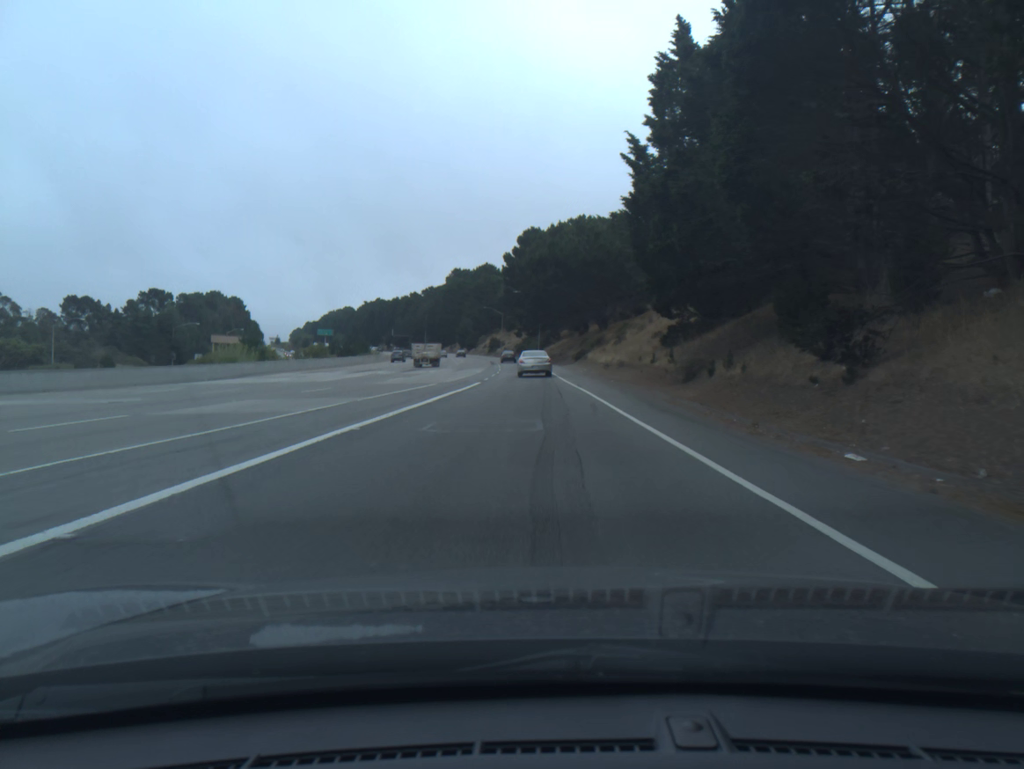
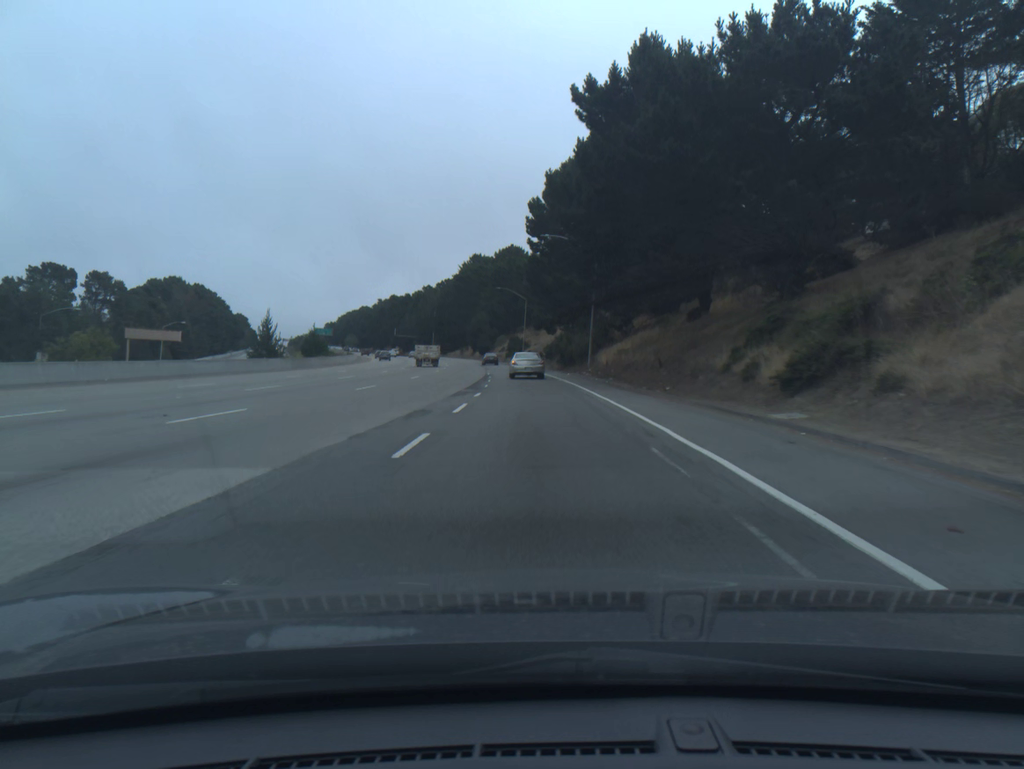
(-1.3, +59.0) m; -2°
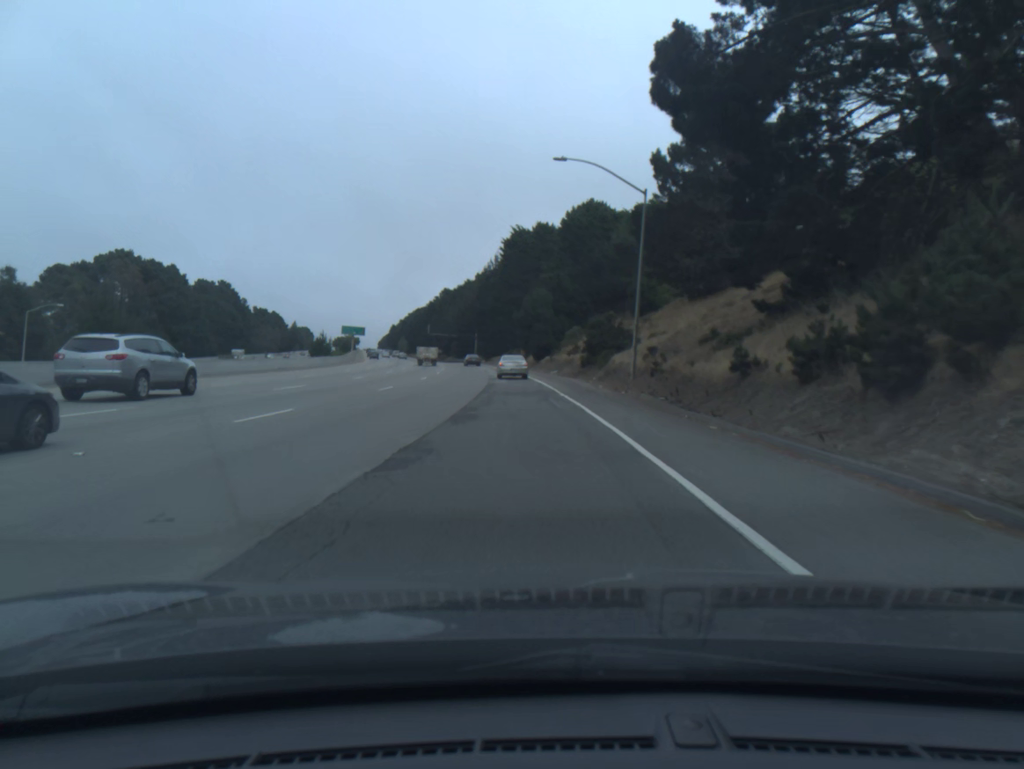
(-3.1, +72.9) m; -6°
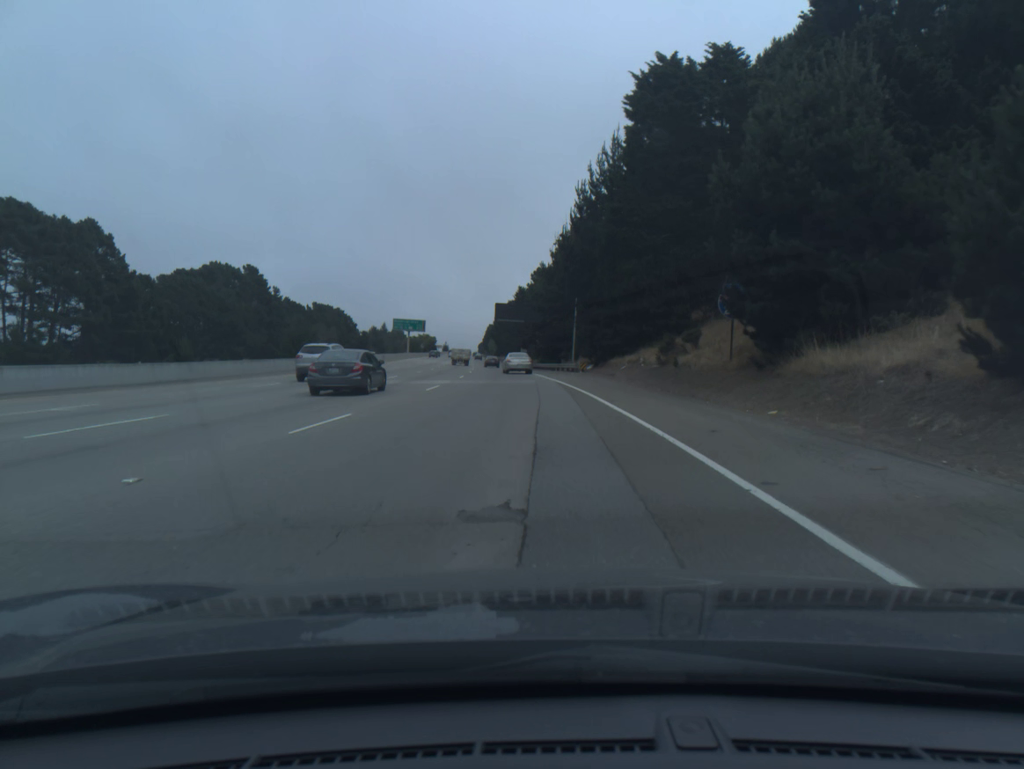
(-4.9, +76.0) m; -8°
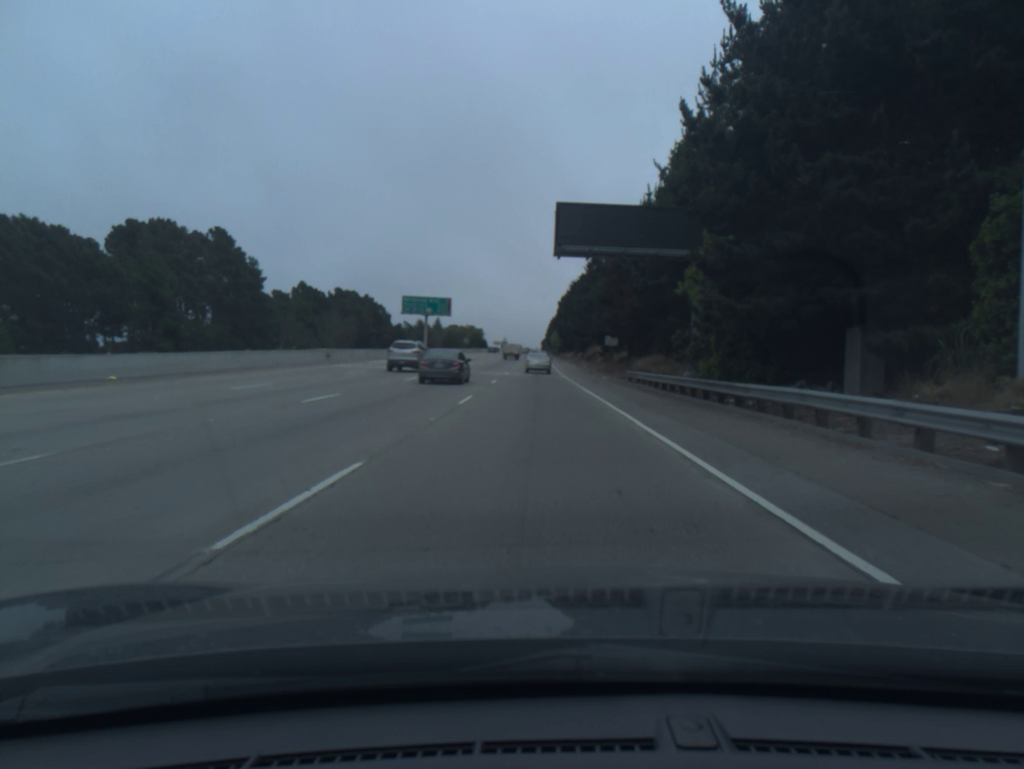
(-3.5, +65.9) m; -5°
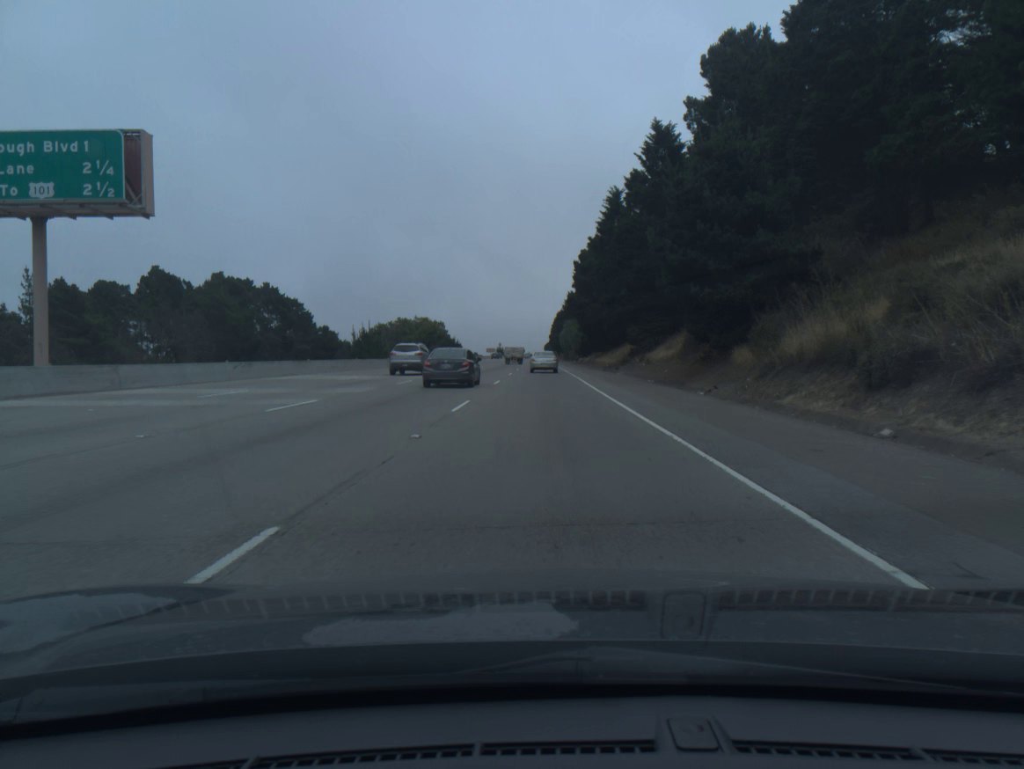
(-0.5, +90.7) m; 0°
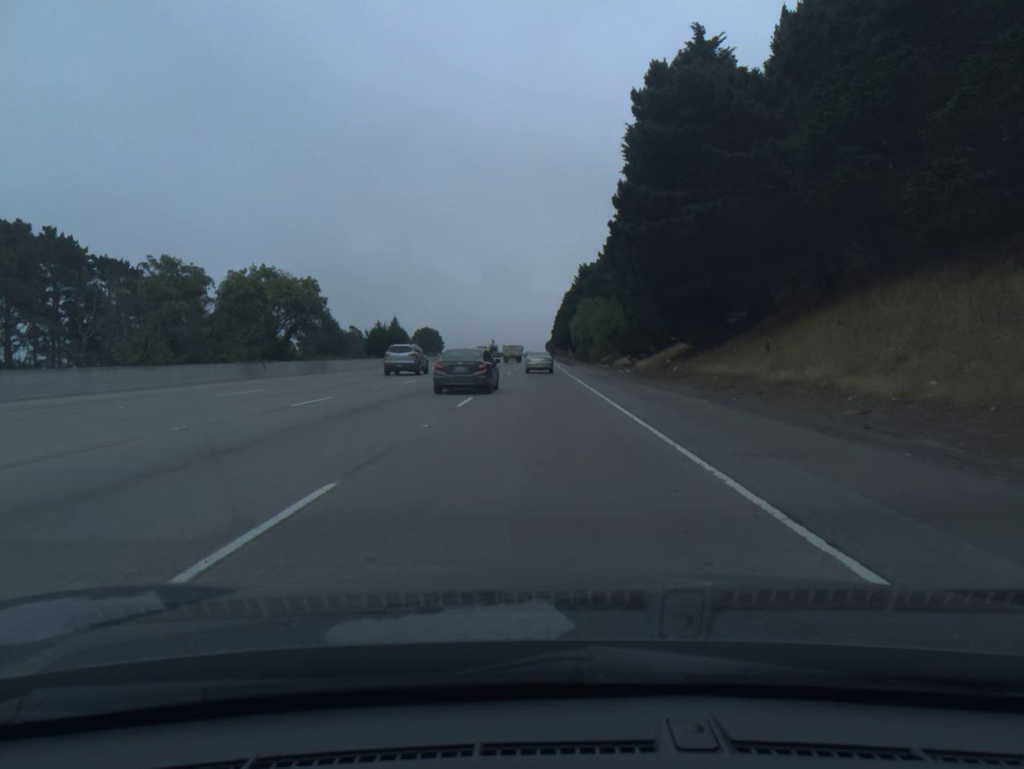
(+0.2, +71.4) m; 0°
